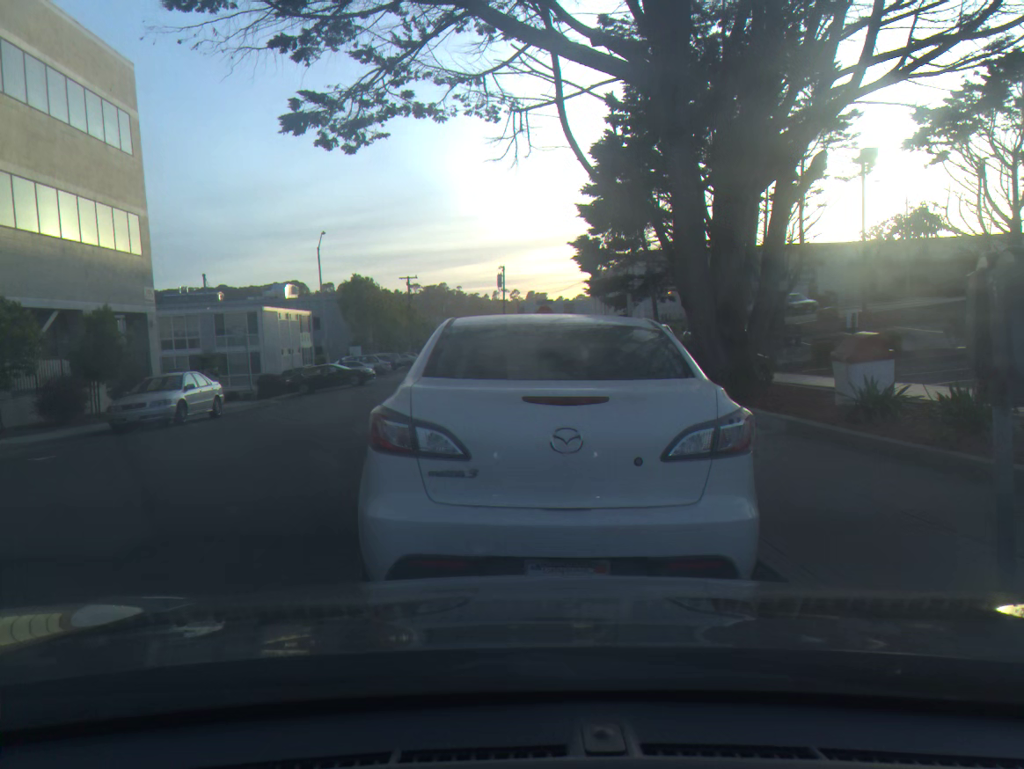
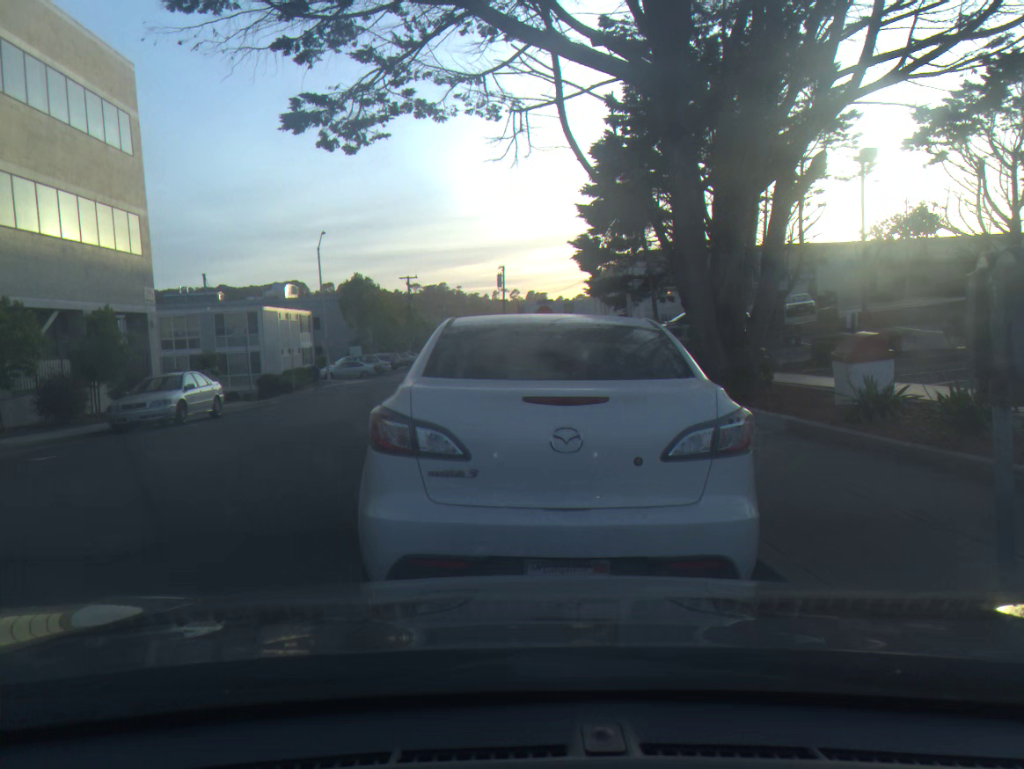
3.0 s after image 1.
(0.0, 0.0) m; 0°
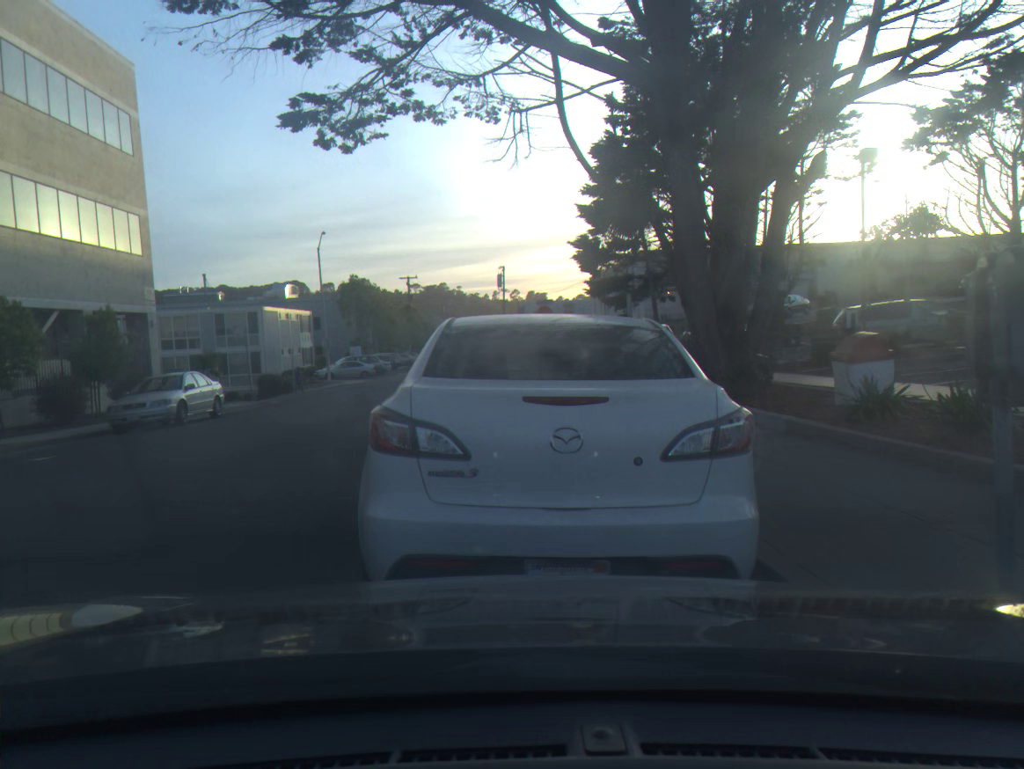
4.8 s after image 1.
(0.0, 0.0) m; 0°
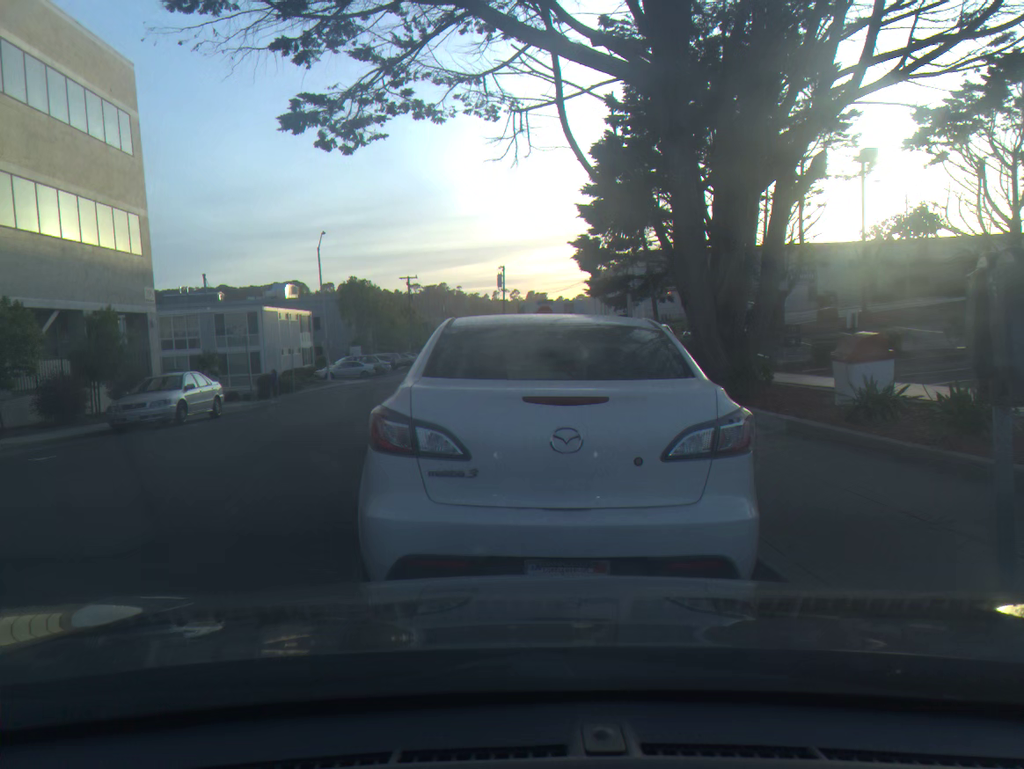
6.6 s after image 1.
(0.0, 0.0) m; 0°
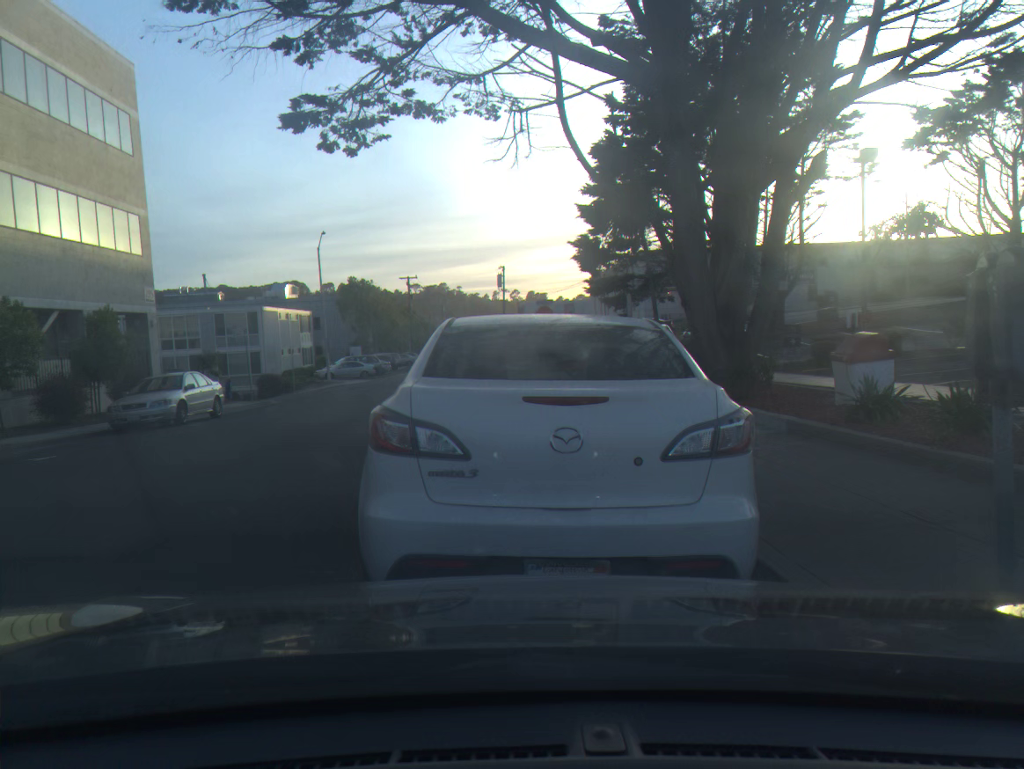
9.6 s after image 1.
(0.0, 0.0) m; 0°
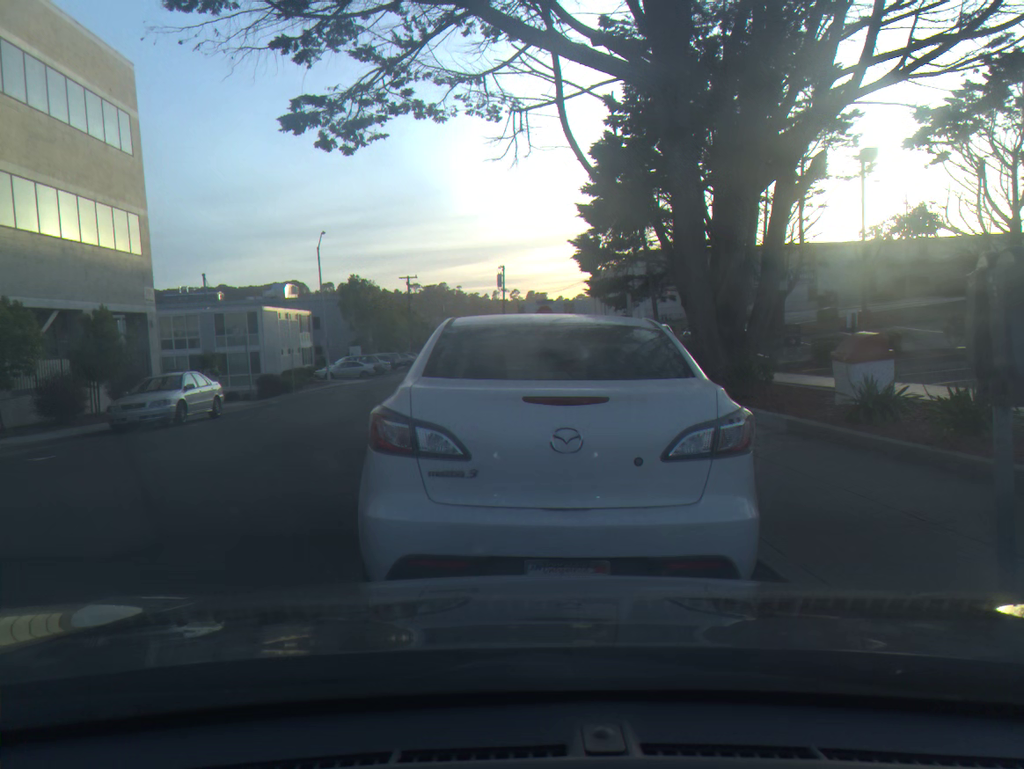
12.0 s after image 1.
(0.0, 0.0) m; 0°
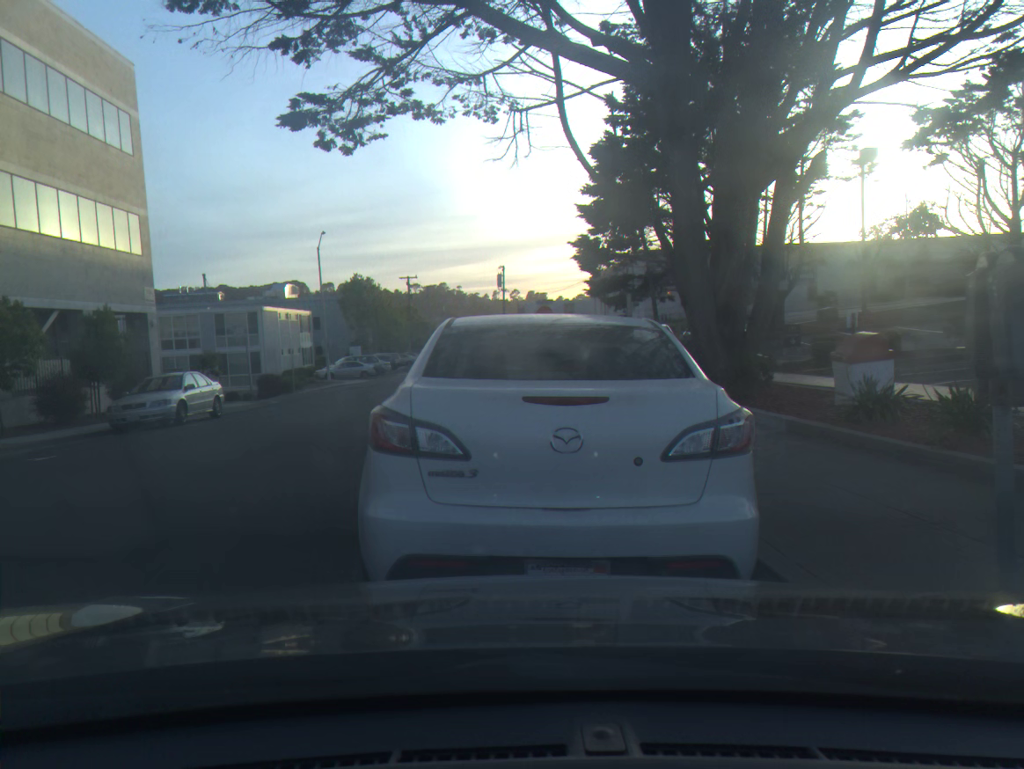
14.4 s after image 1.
(0.0, 0.0) m; 0°
